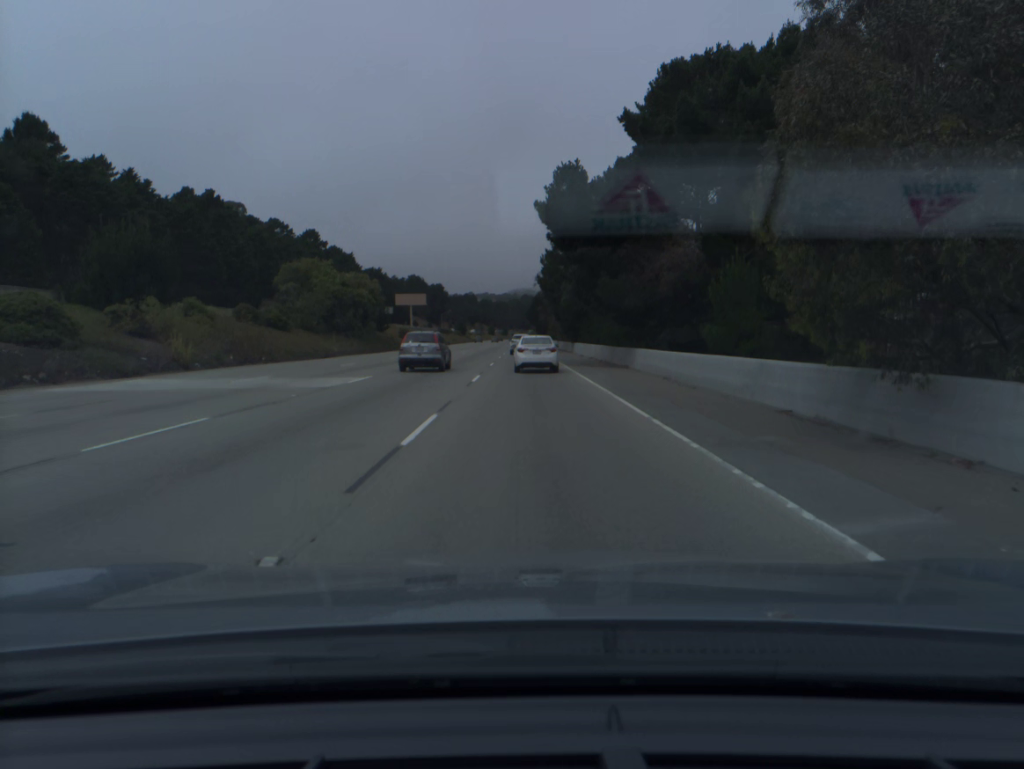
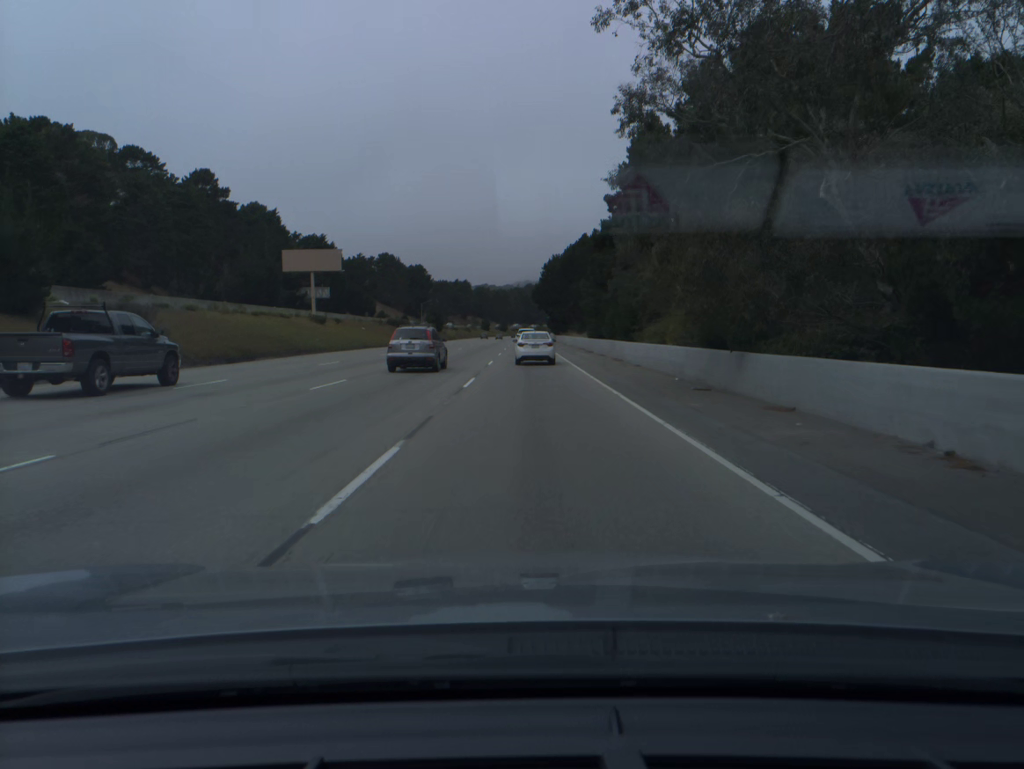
(-0.1, +91.9) m; 0°
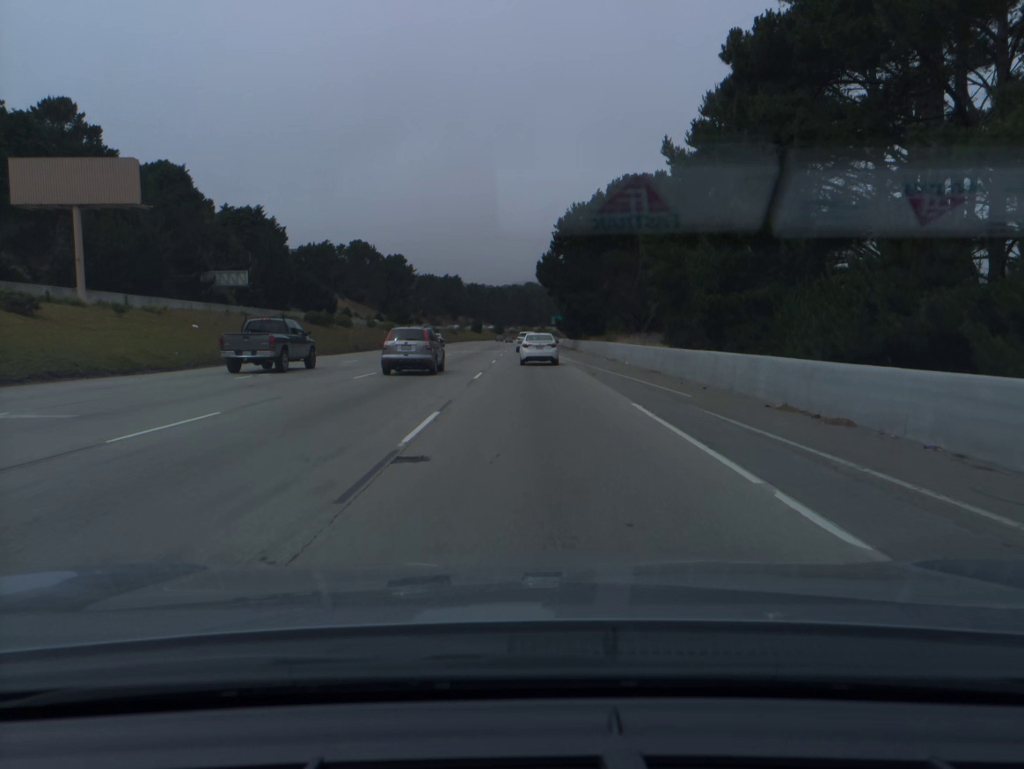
(0.0, +53.9) m; 0°
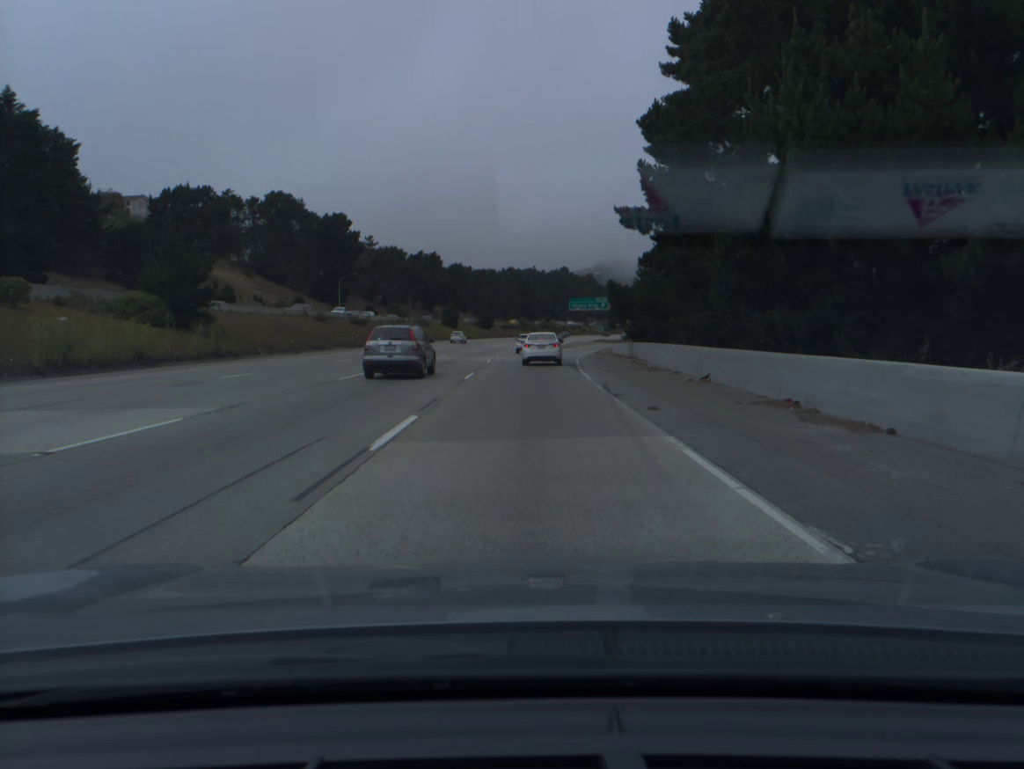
(+0.2, +88.5) m; 0°
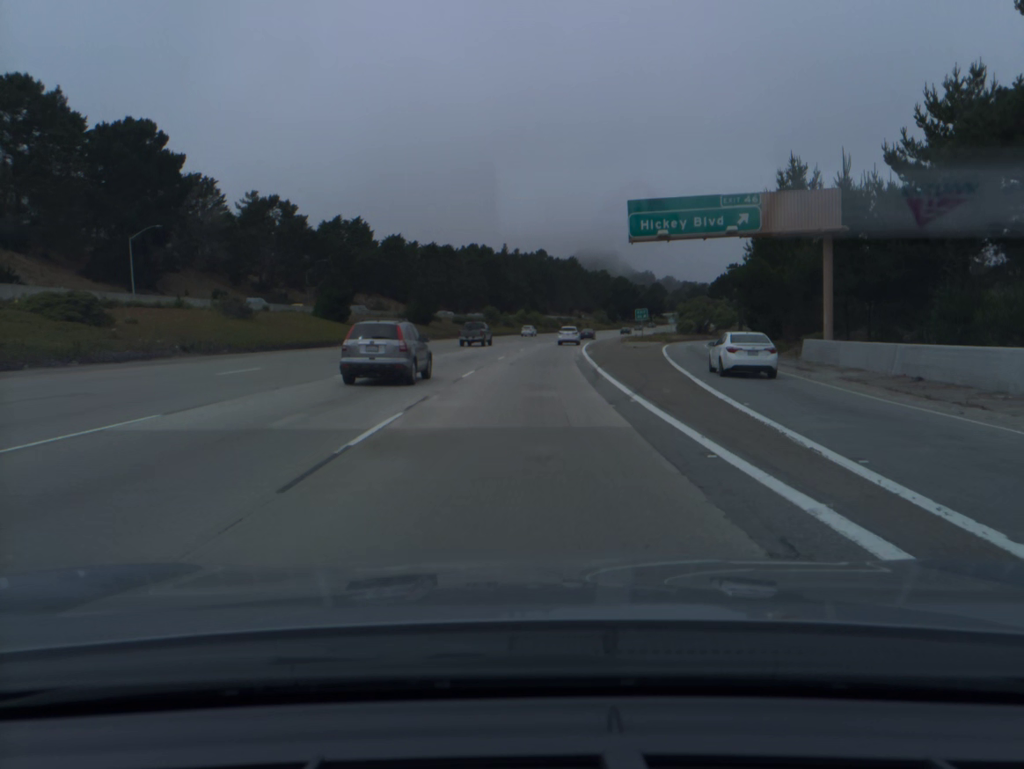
(+0.8, +87.4) m; +2°
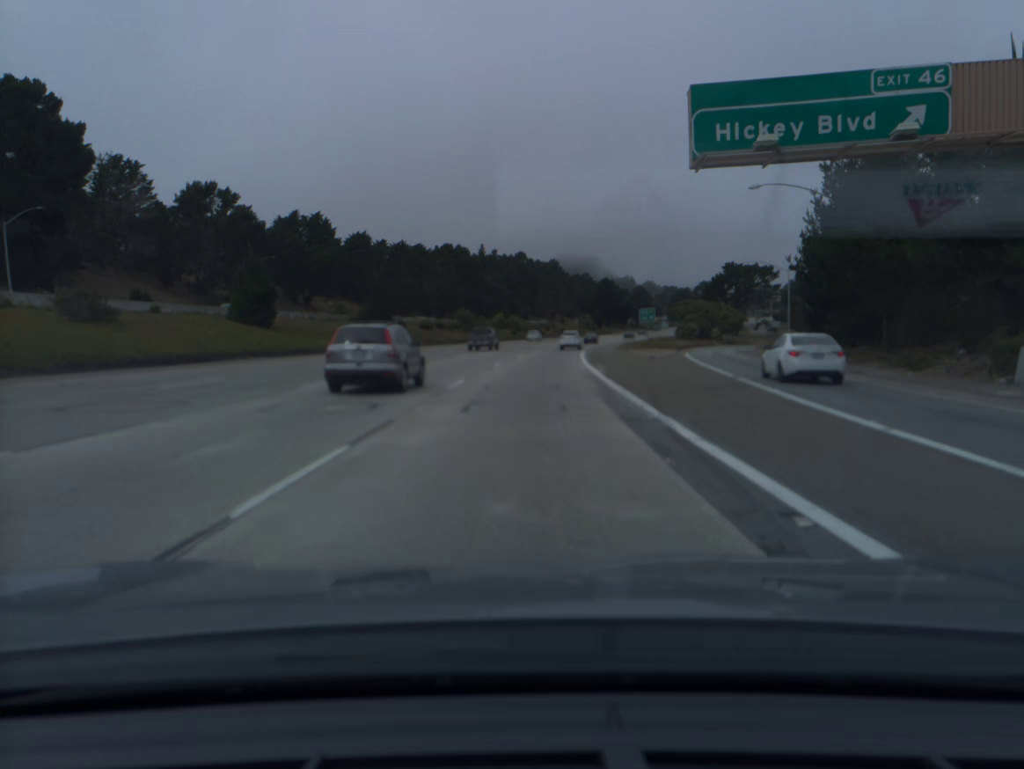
(+0.2, +18.0) m; +1°
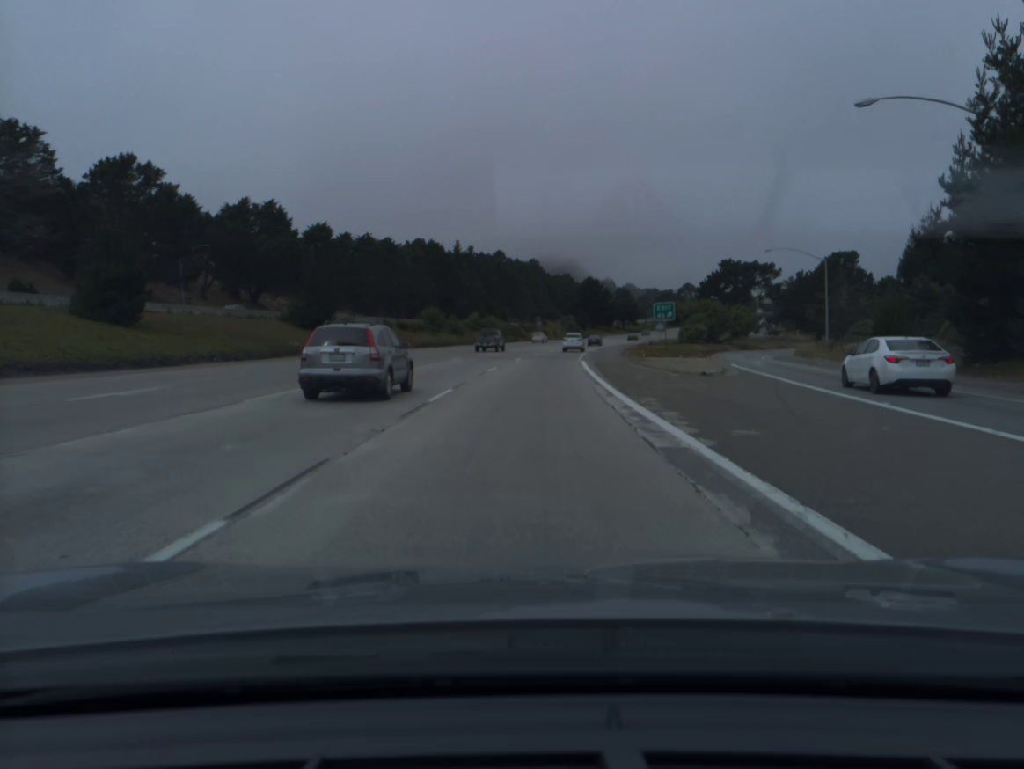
(+0.2, +18.1) m; +2°
